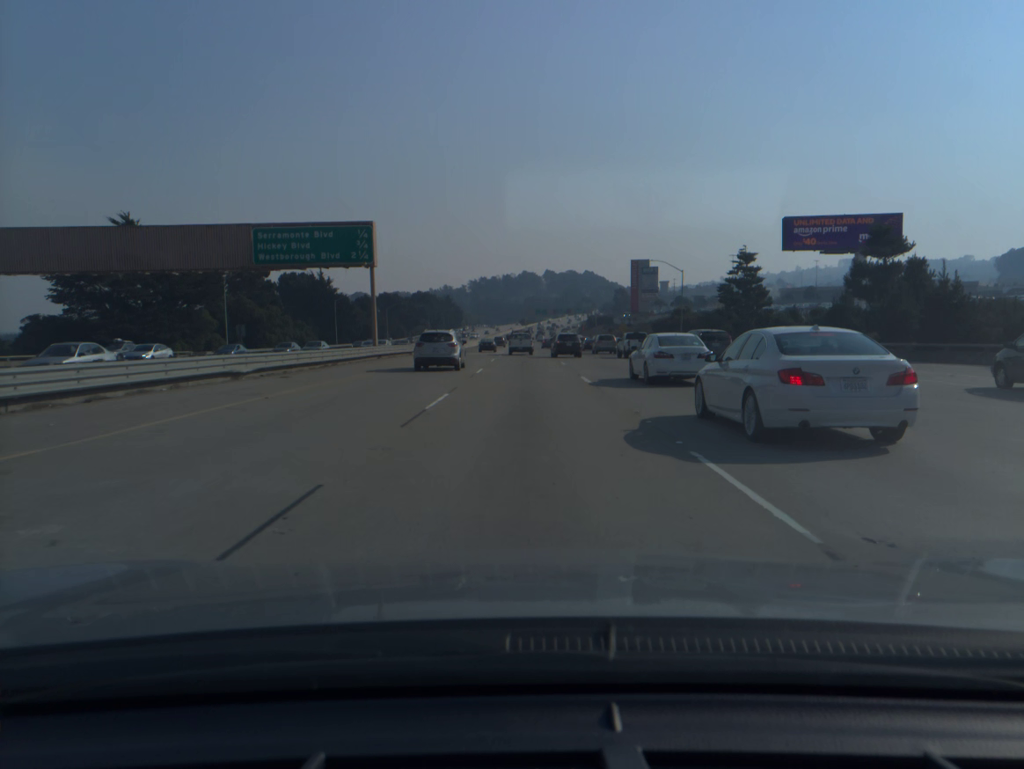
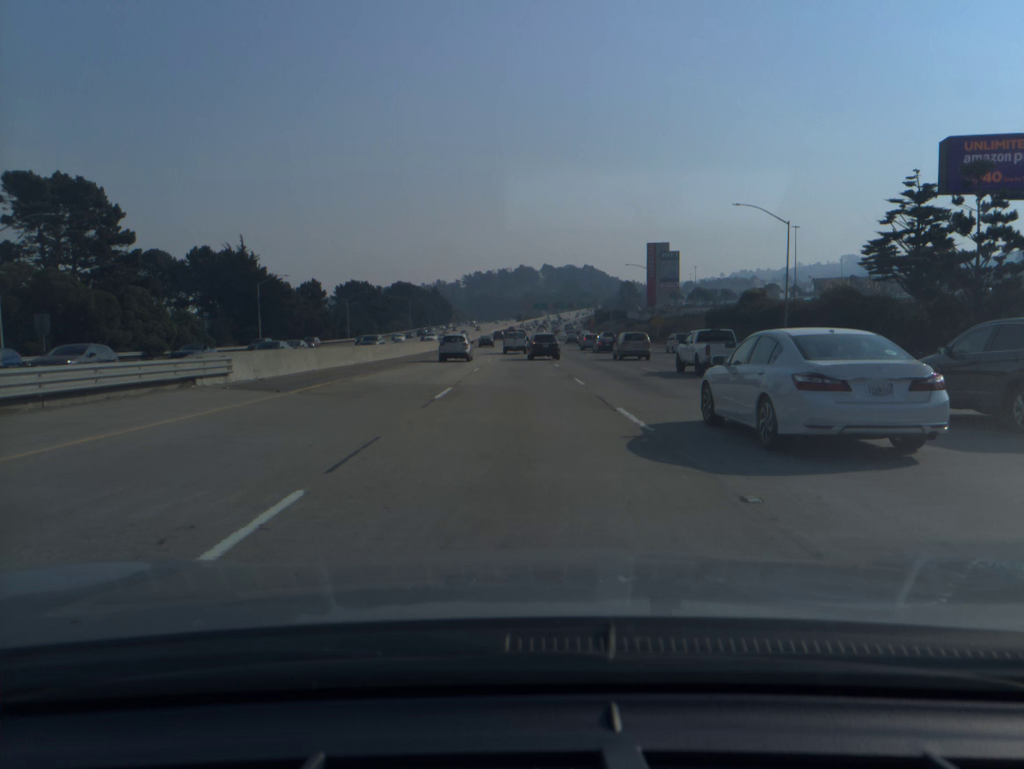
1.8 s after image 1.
(+0.1, +40.9) m; 0°
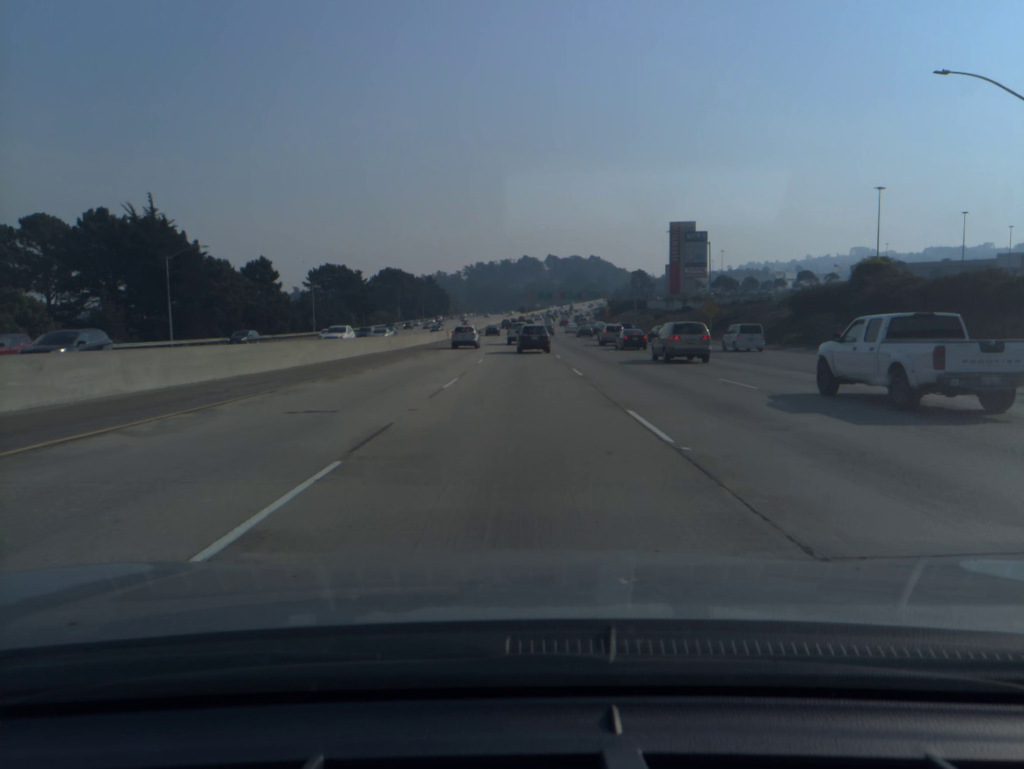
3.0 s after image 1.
(-0.1, +27.9) m; 0°
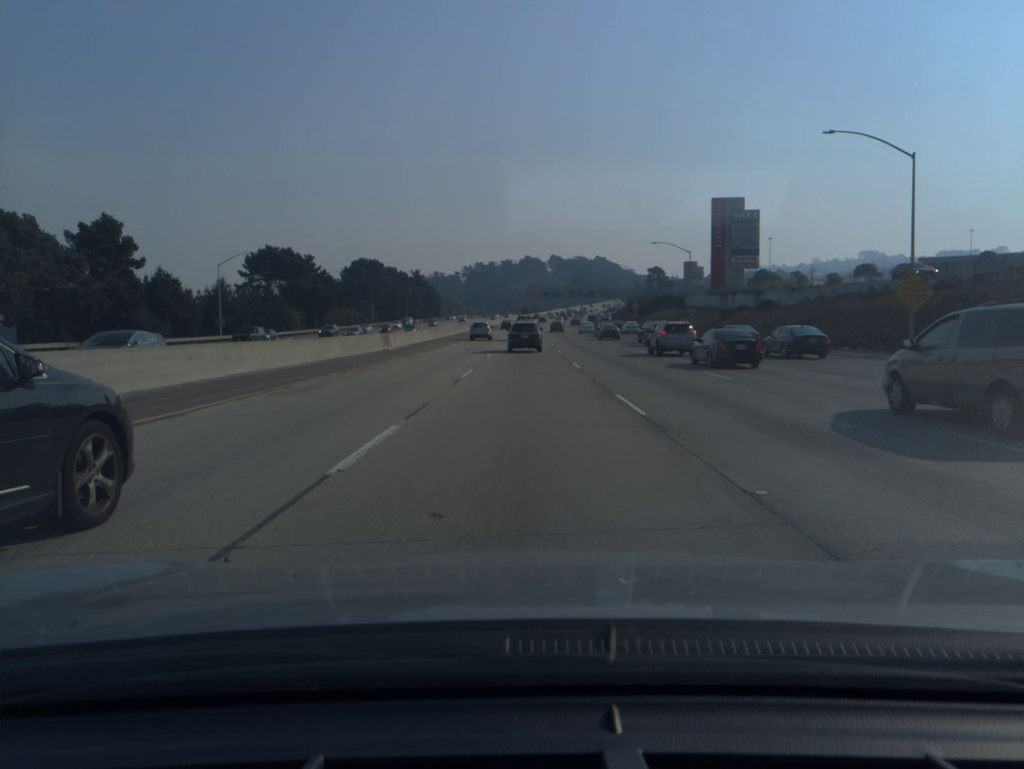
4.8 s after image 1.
(-0.1, +41.0) m; 0°
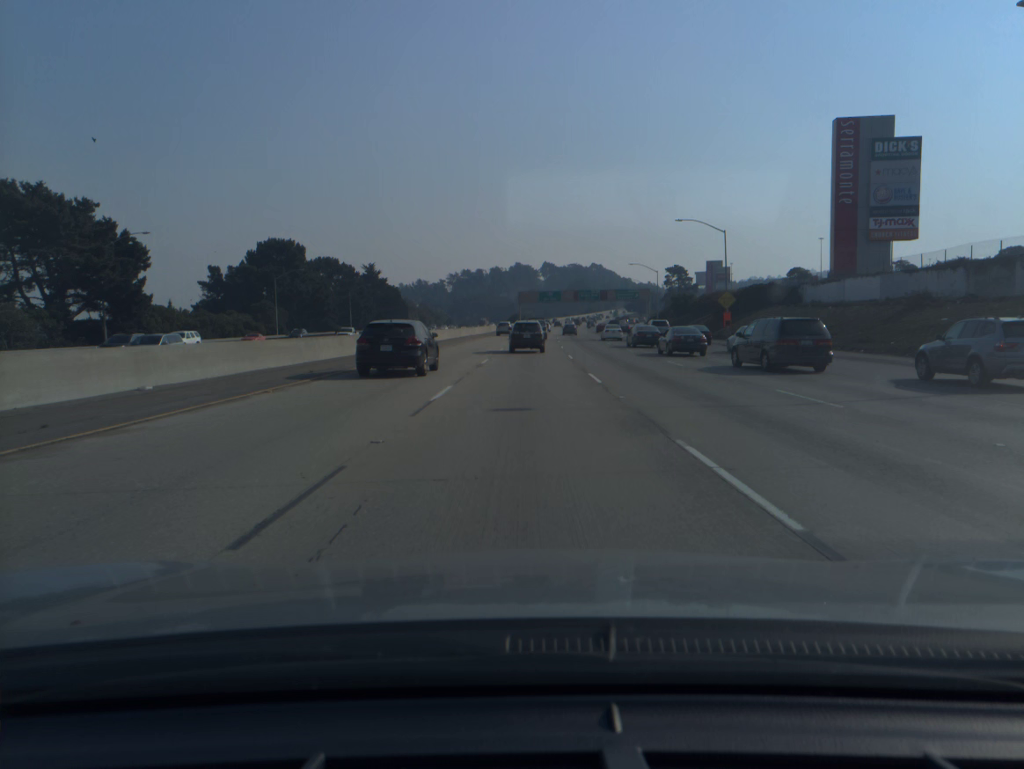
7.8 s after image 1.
(+0.3, +65.7) m; +1°
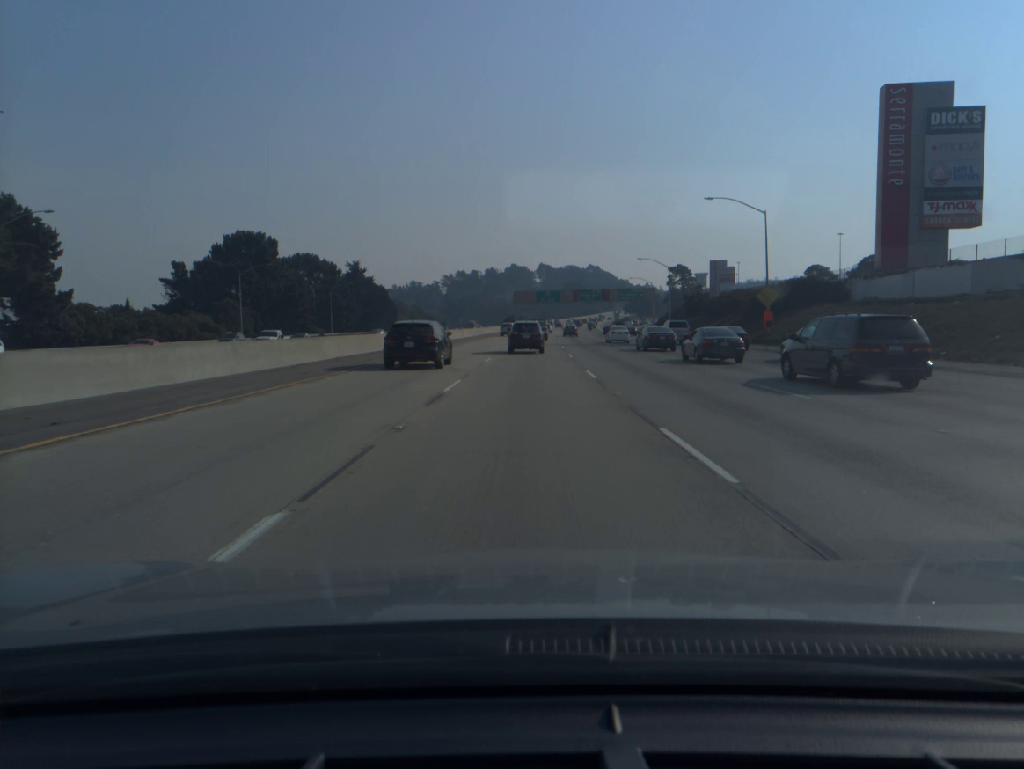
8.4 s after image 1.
(0.0, +12.9) m; 0°
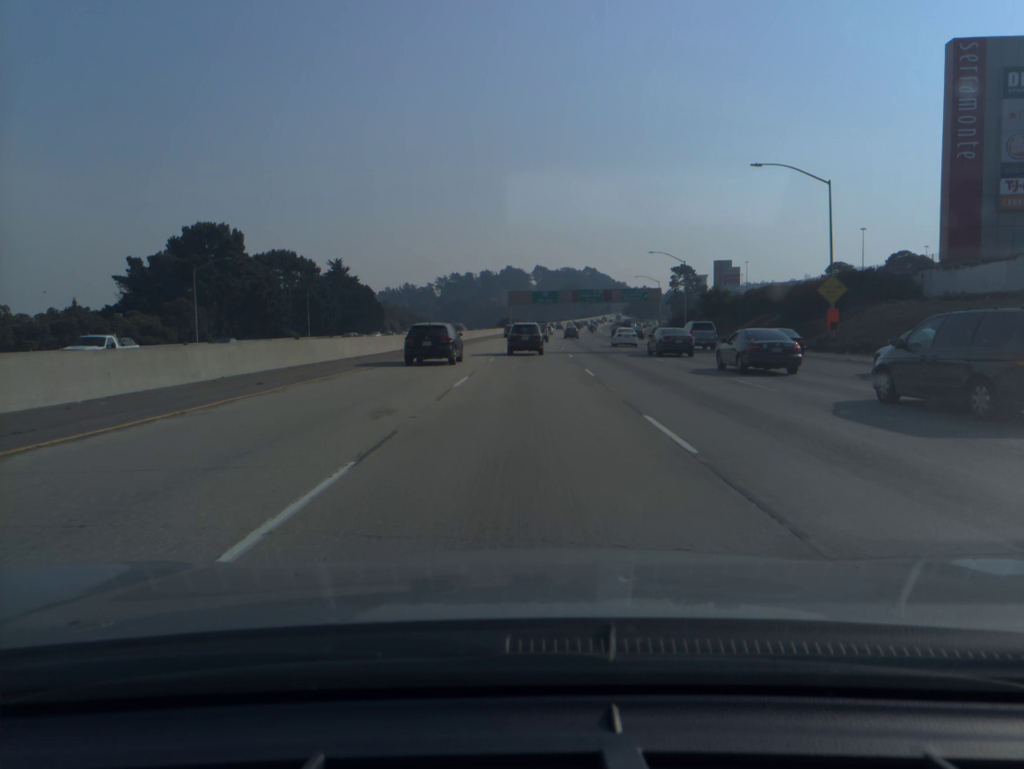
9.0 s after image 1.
(0.0, +12.8) m; 0°
